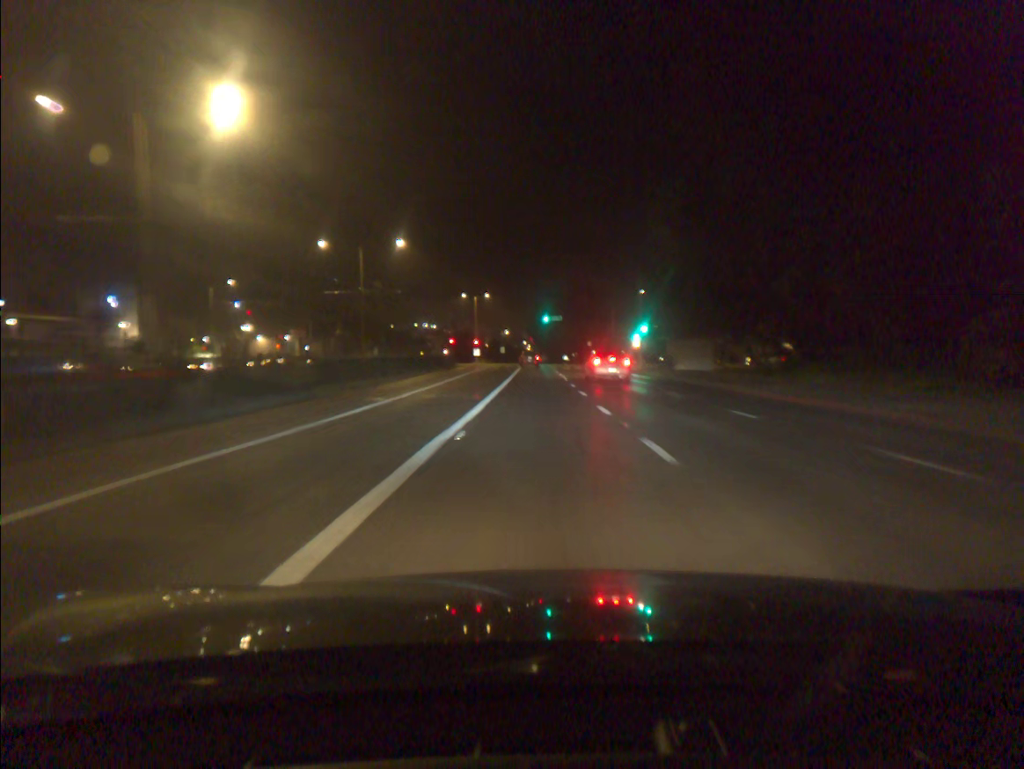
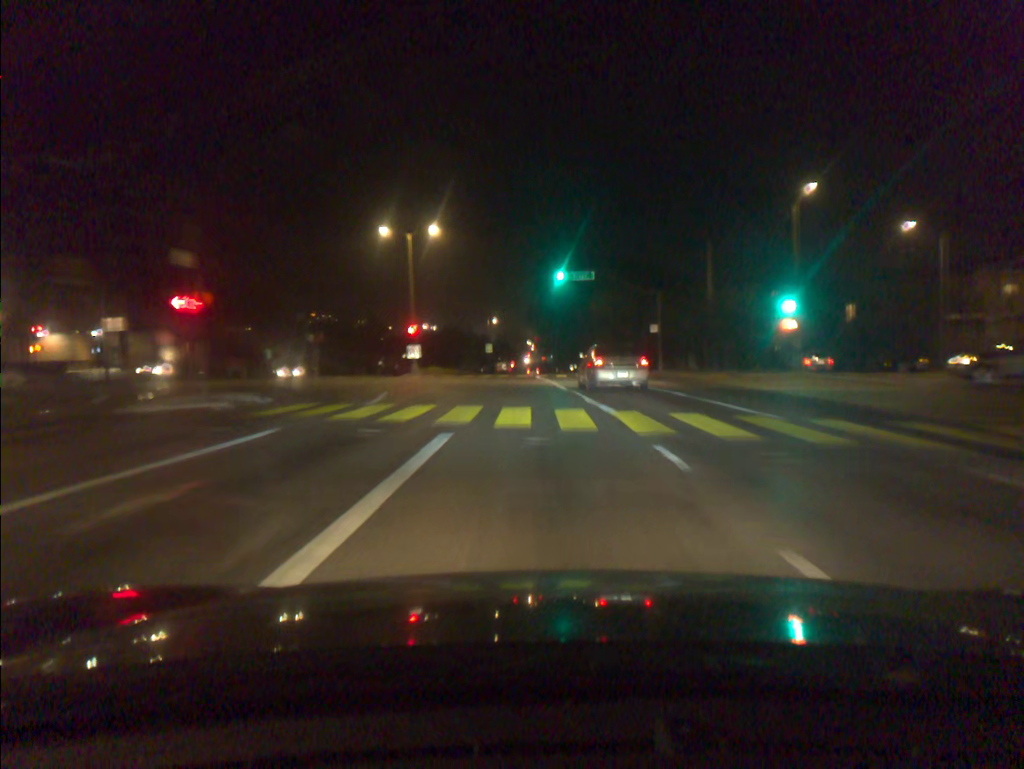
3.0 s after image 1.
(-0.3, +57.3) m; 0°
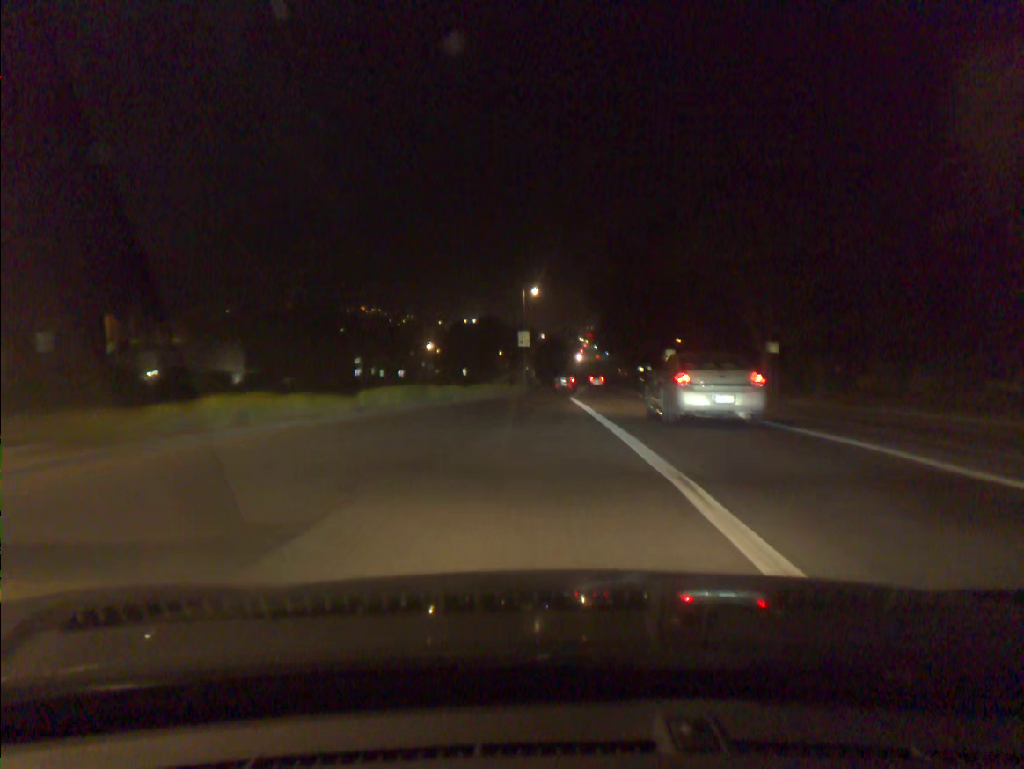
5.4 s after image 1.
(-1.8, +45.6) m; -4°
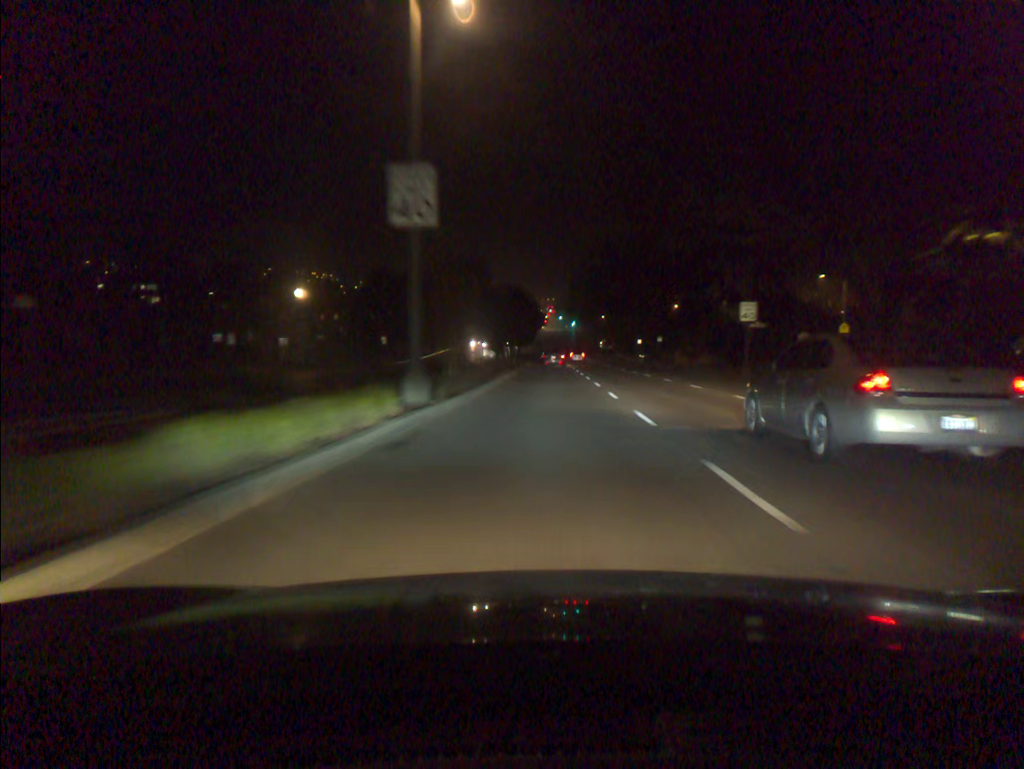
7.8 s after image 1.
(+0.3, +46.1) m; +3°
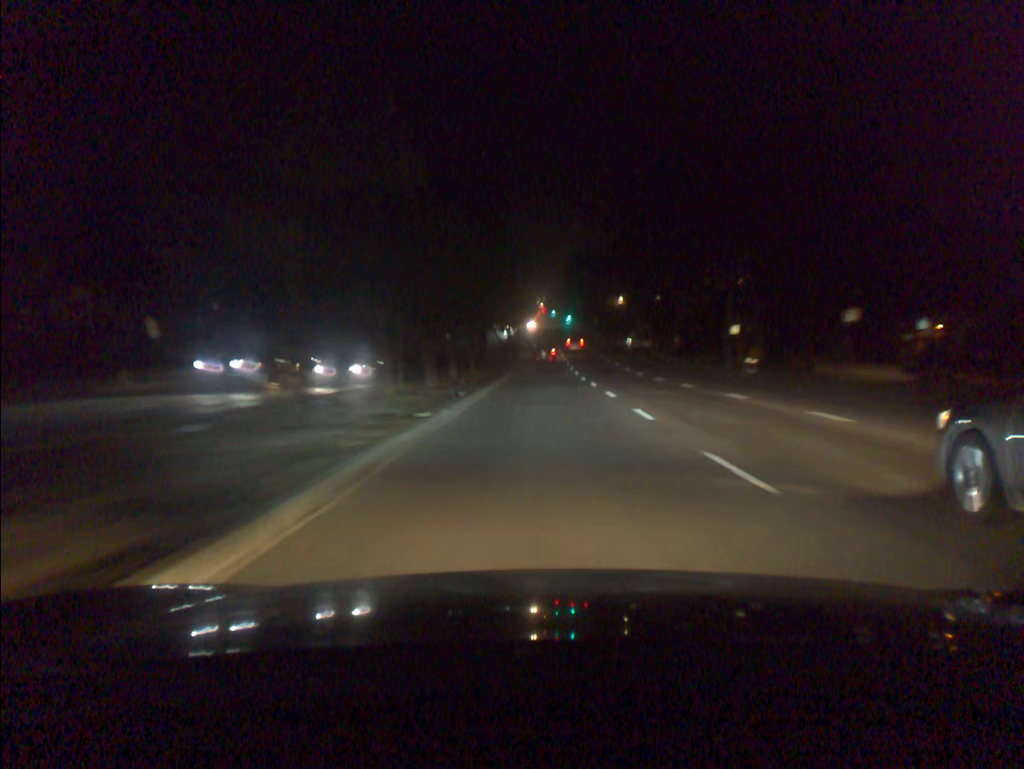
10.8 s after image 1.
(+0.4, +57.8) m; +1°
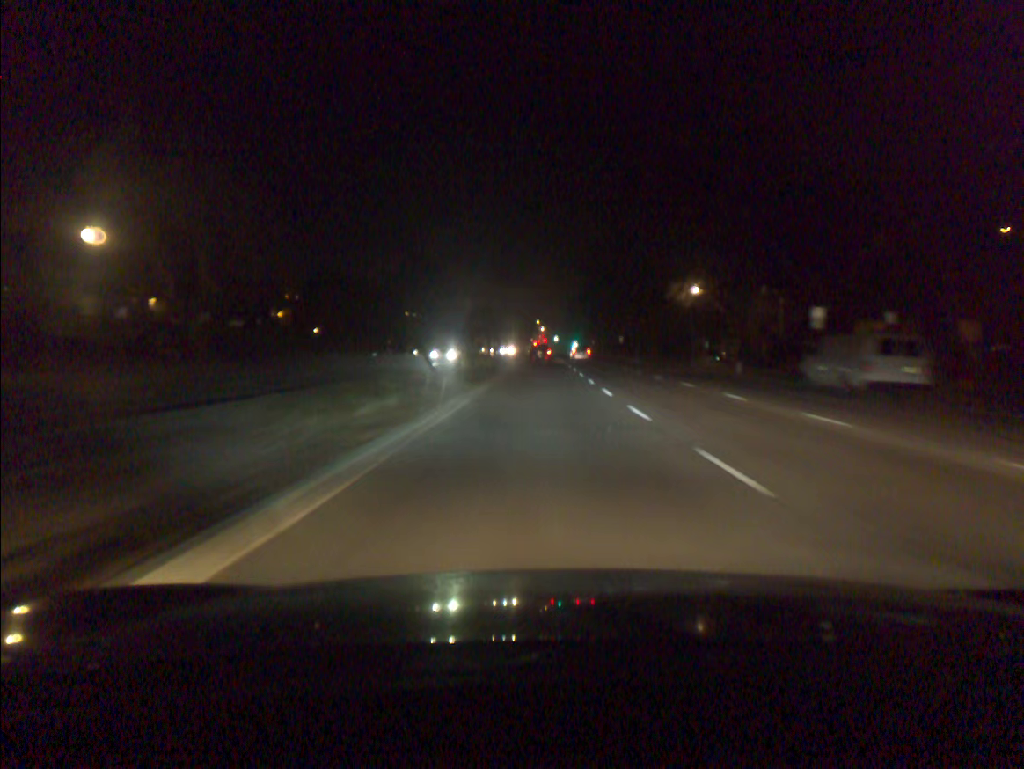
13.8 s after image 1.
(+0.2, +57.5) m; 0°
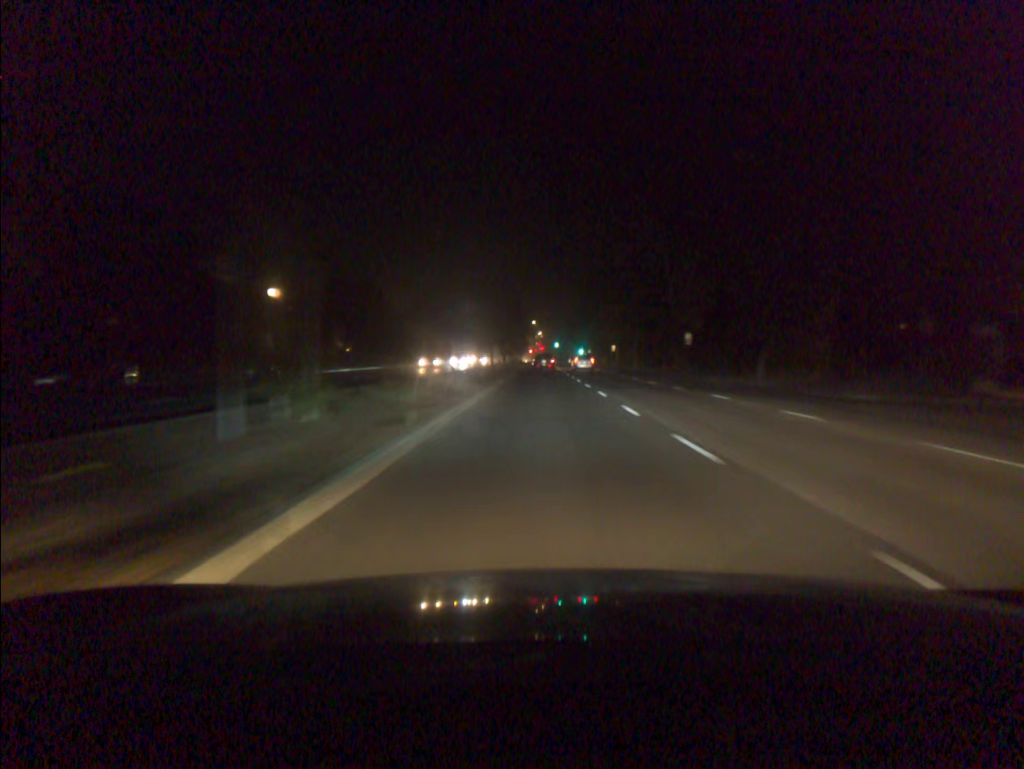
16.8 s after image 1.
(-0.1, +56.8) m; 0°
